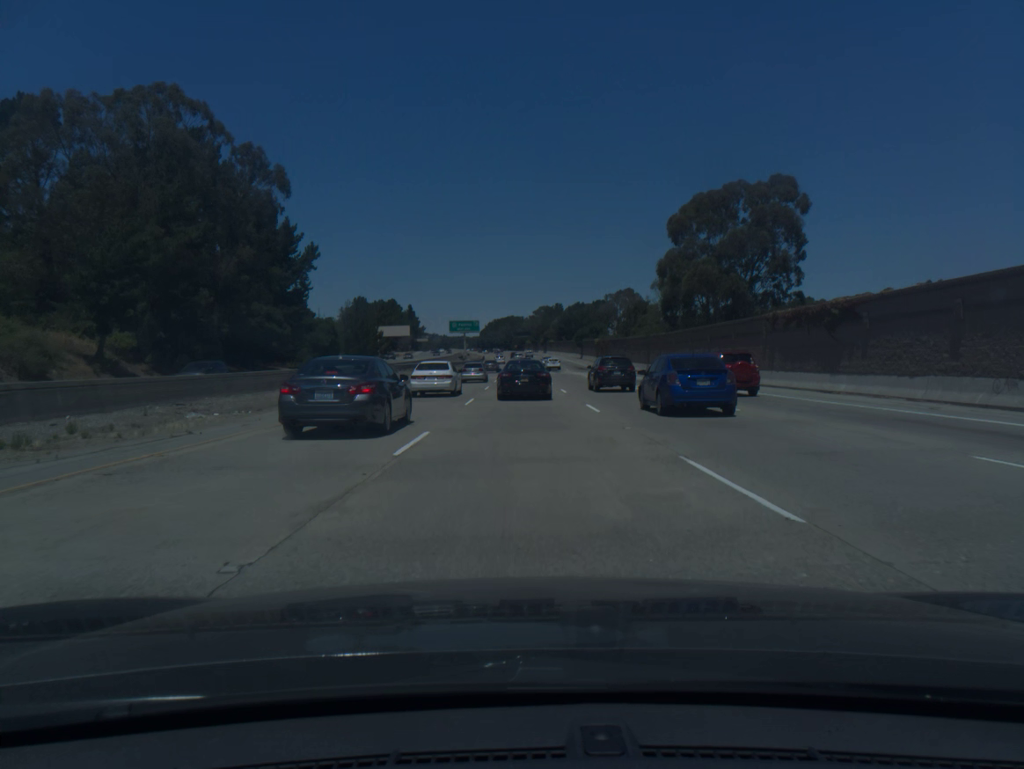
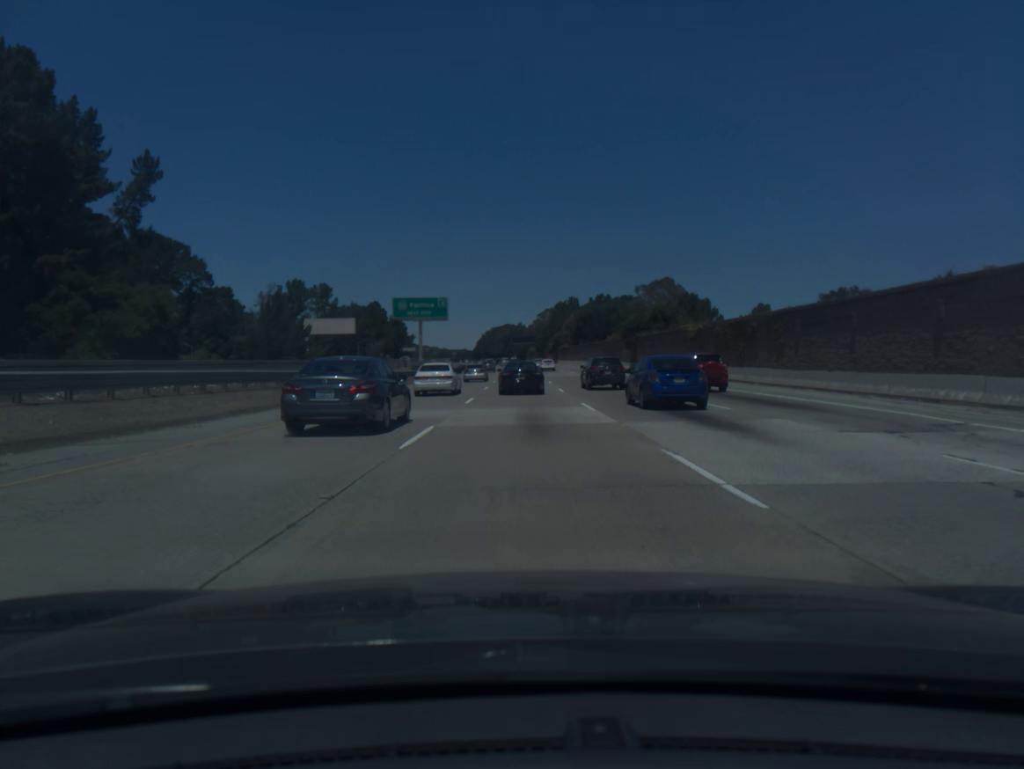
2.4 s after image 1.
(+0.1, +72.3) m; 0°
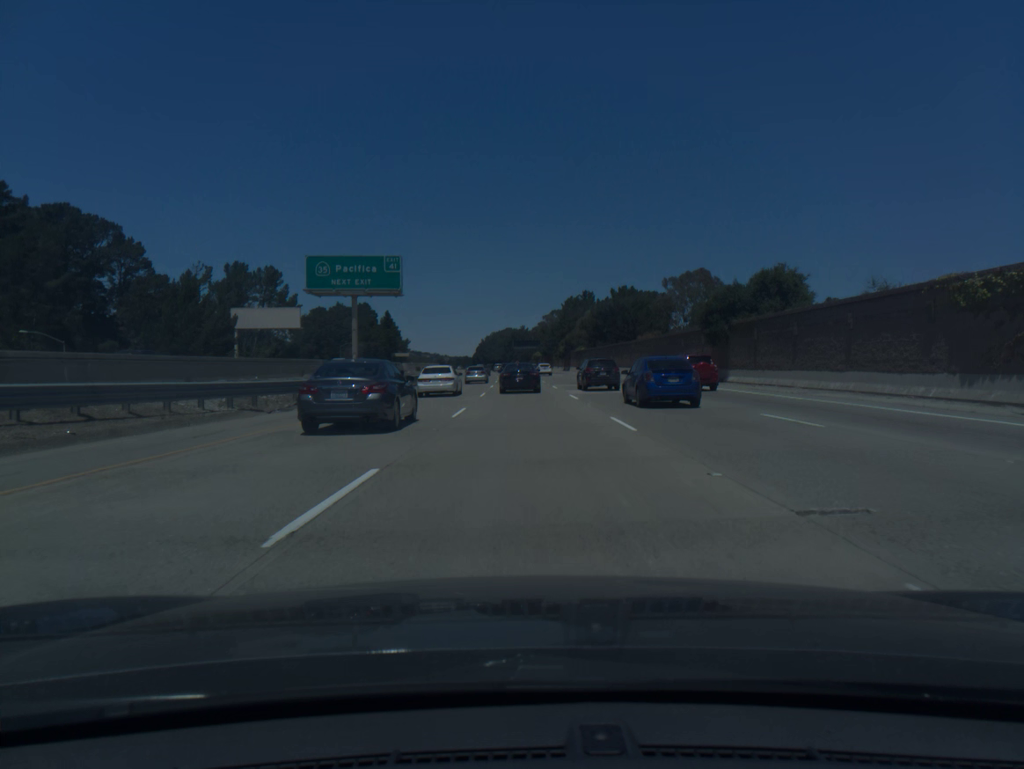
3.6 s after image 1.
(0.0, +35.6) m; 0°
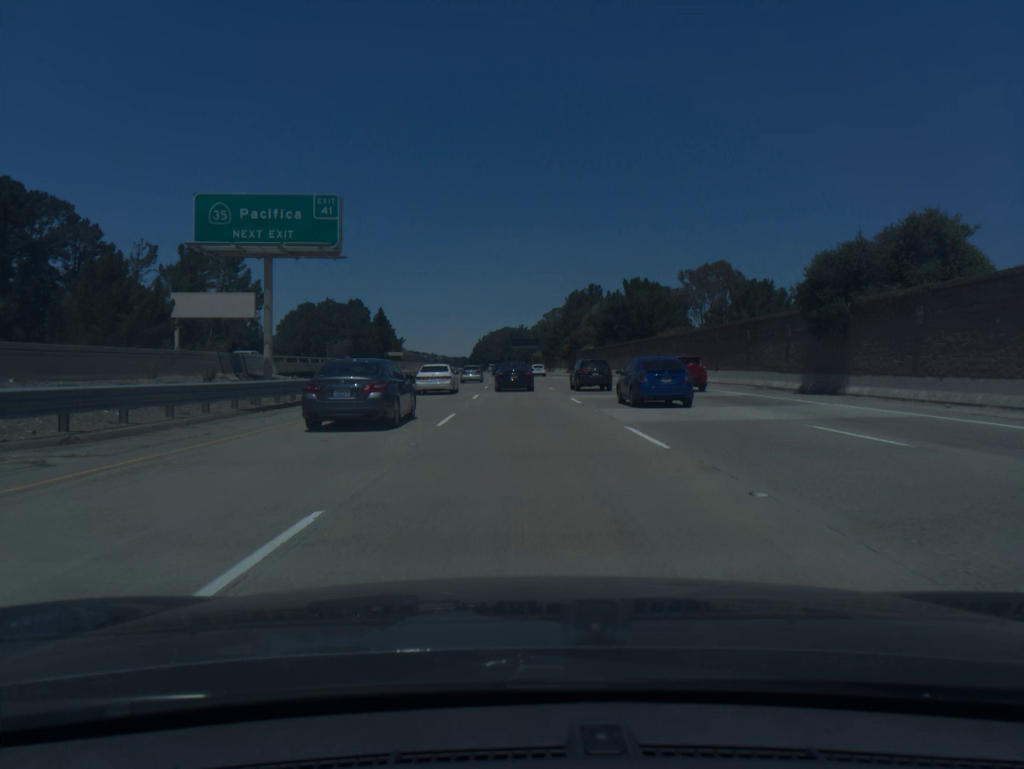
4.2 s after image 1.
(0.0, +17.8) m; 0°
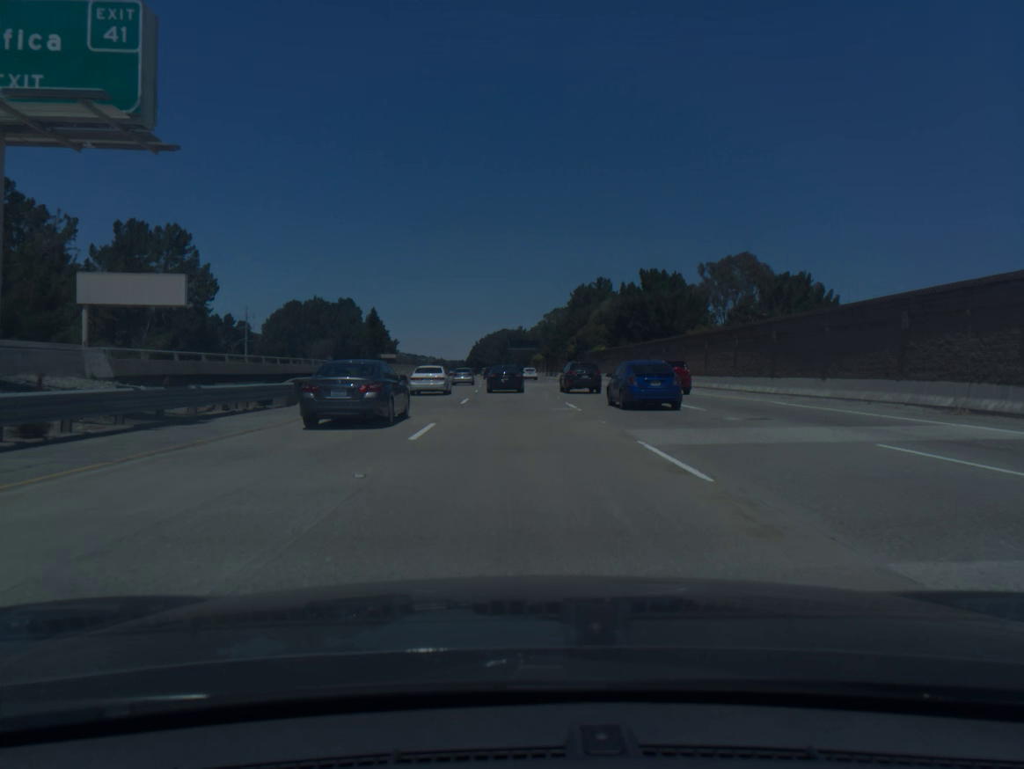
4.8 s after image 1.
(0.0, +17.8) m; 0°
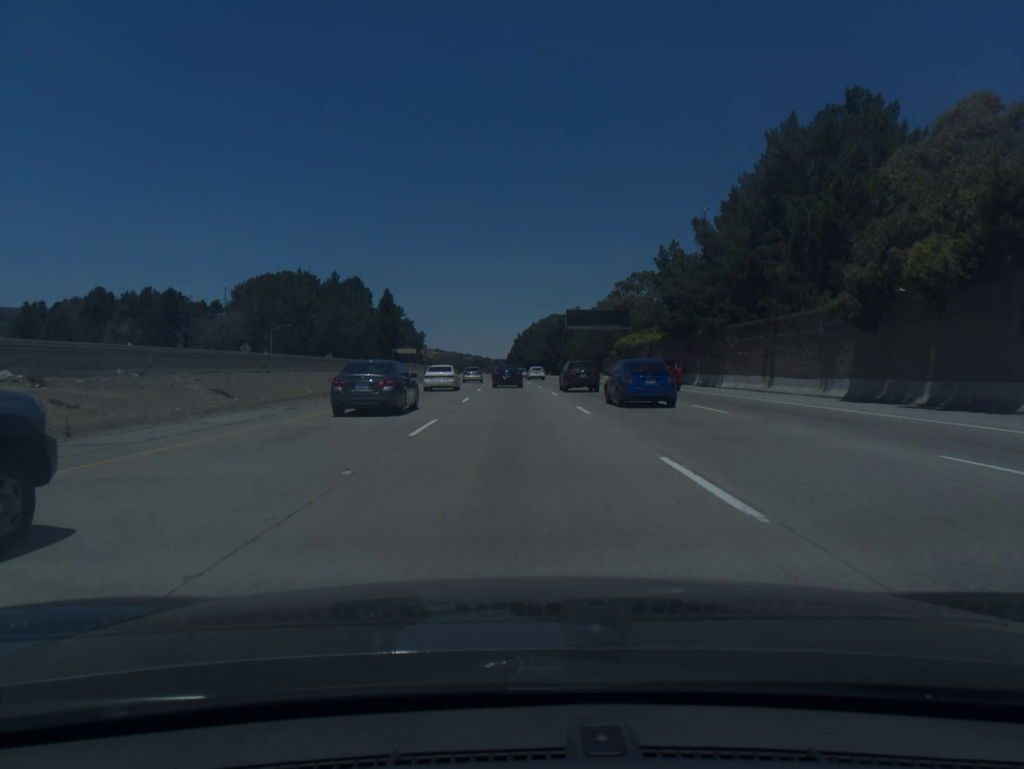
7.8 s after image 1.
(-2.3, +89.7) m; -3°
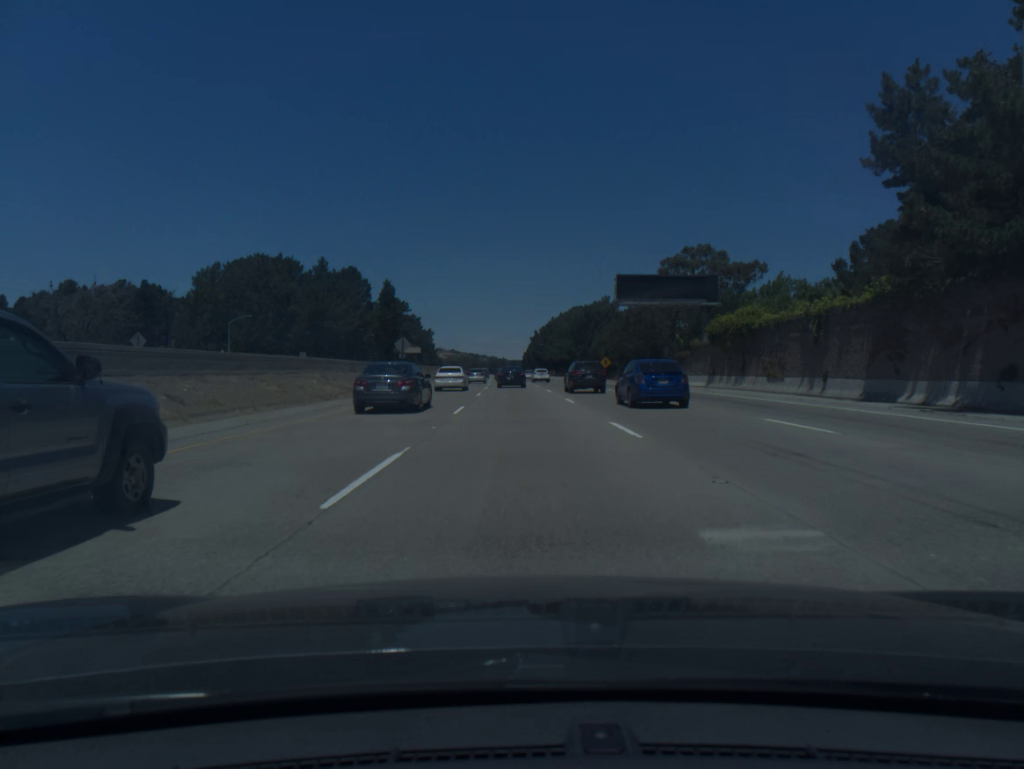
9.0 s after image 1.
(-0.4, +36.1) m; -1°
